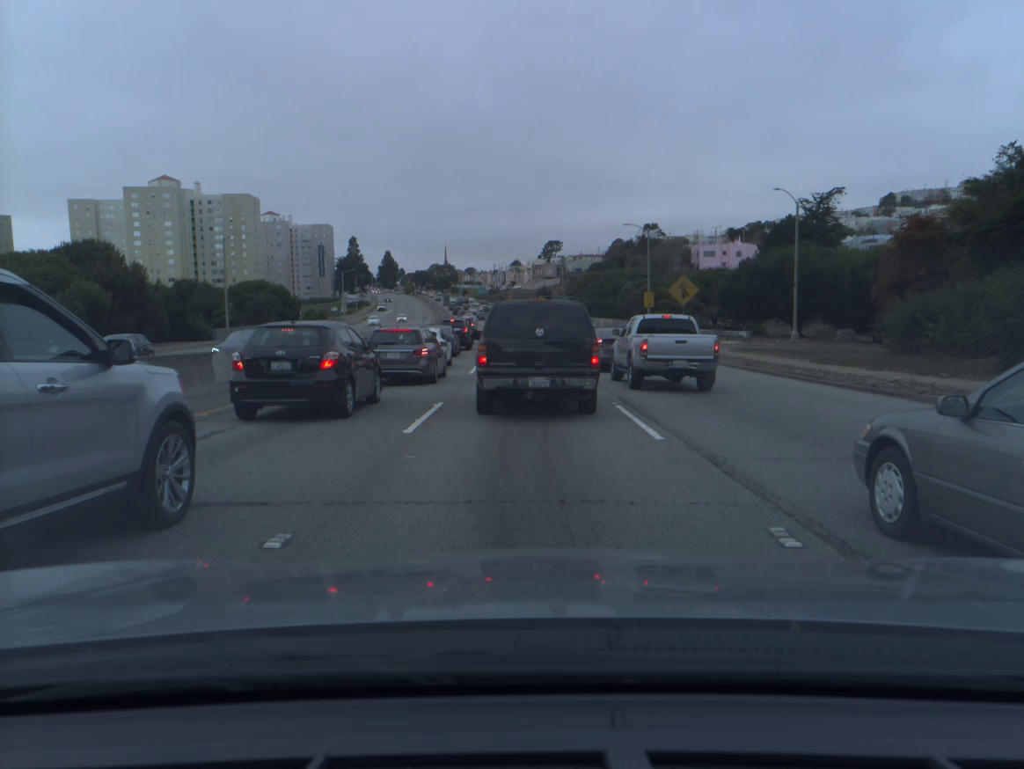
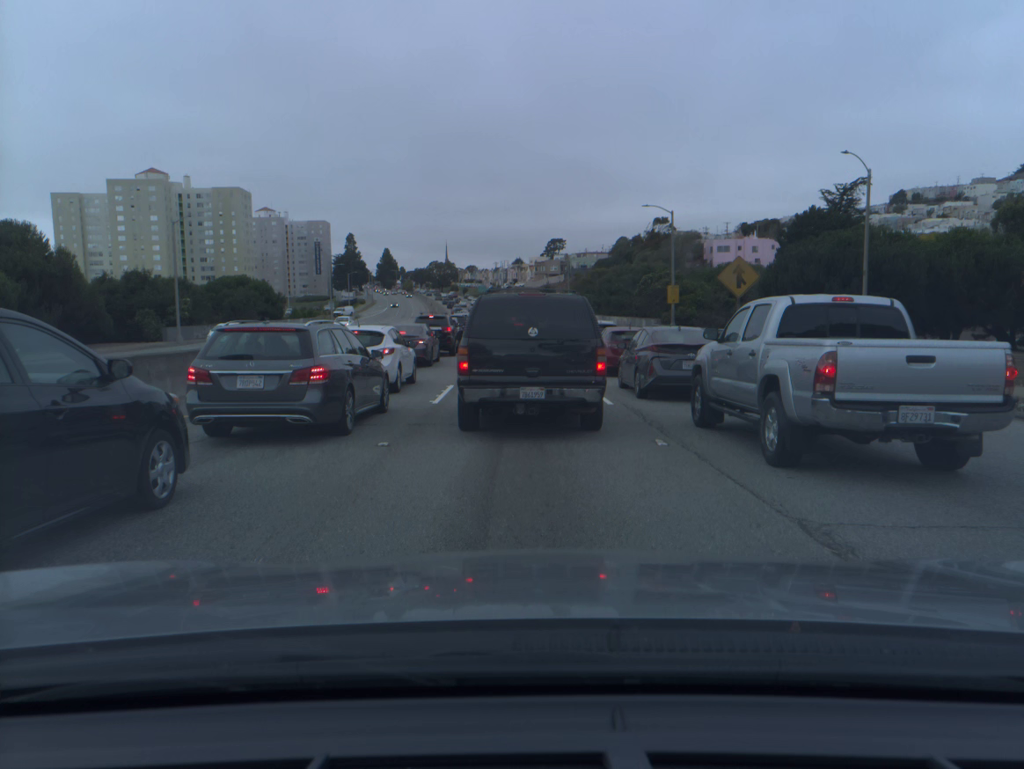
(0.0, +10.5) m; 0°
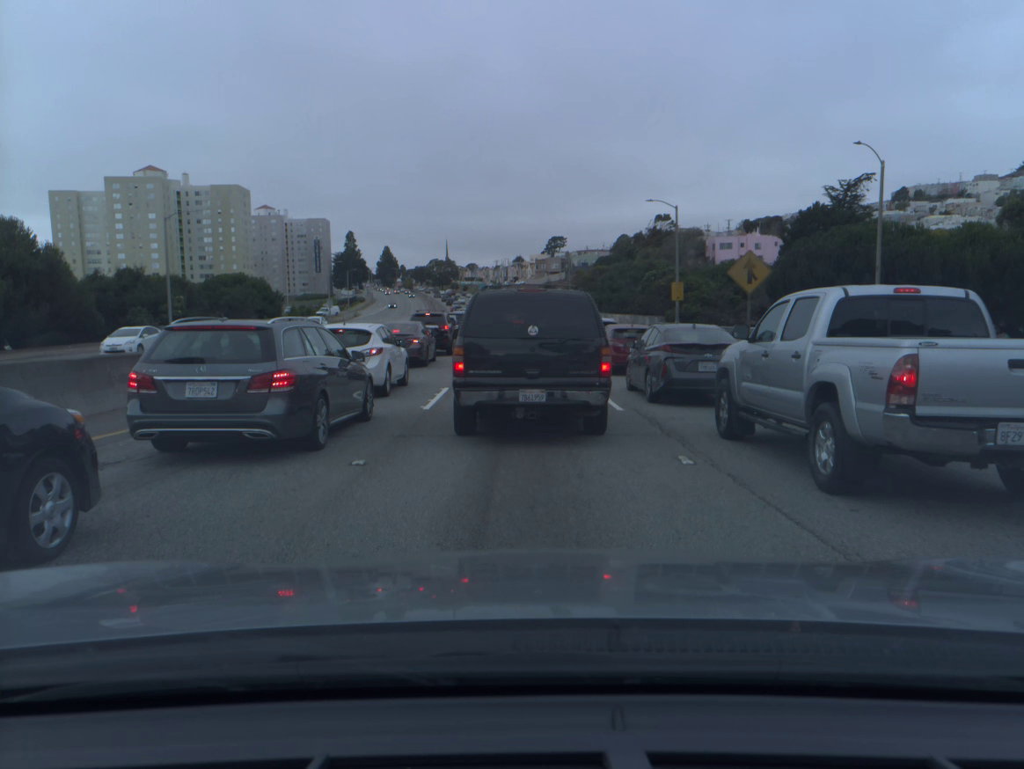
(0.0, +1.4) m; 0°
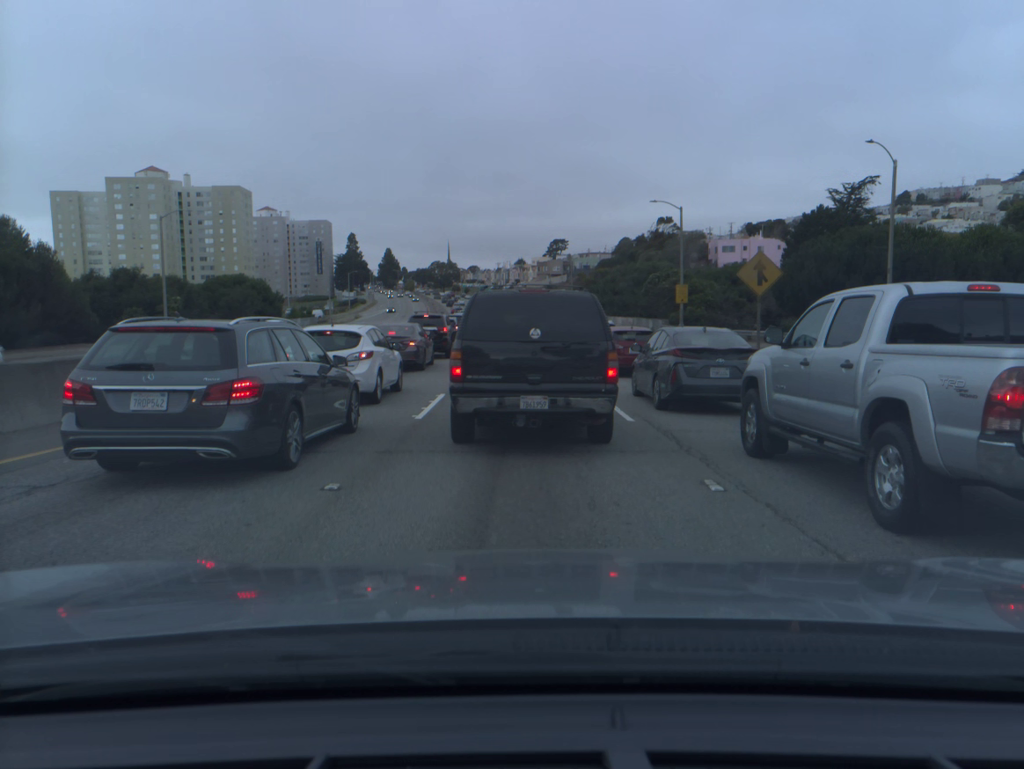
(0.0, +1.2) m; 0°
